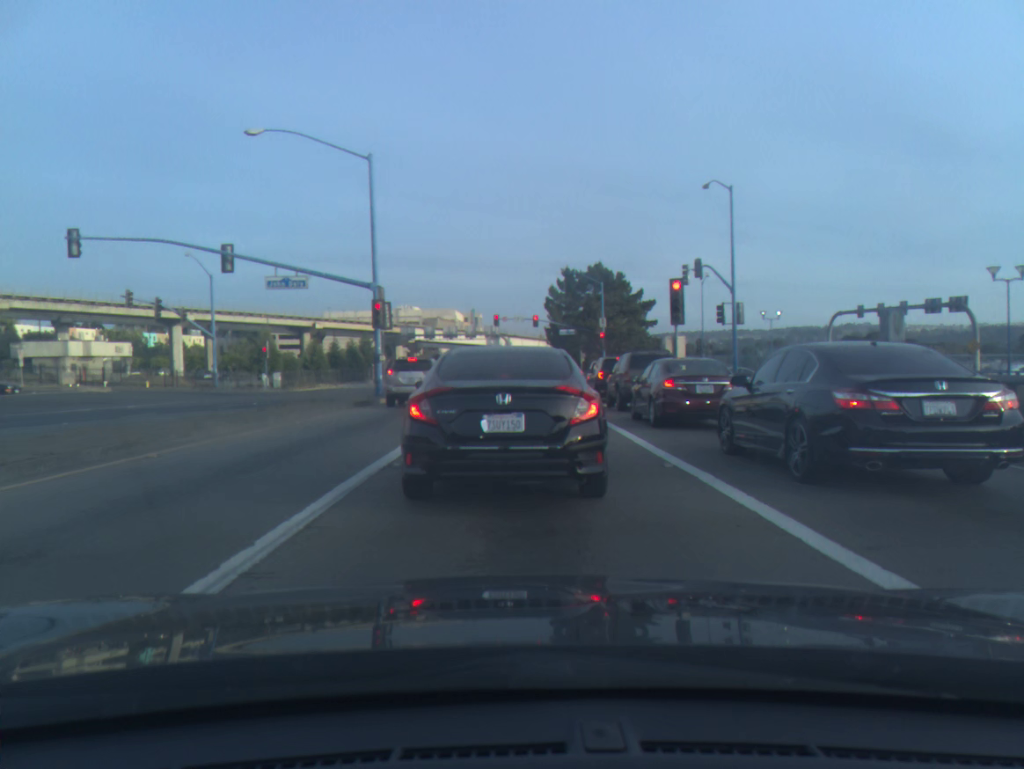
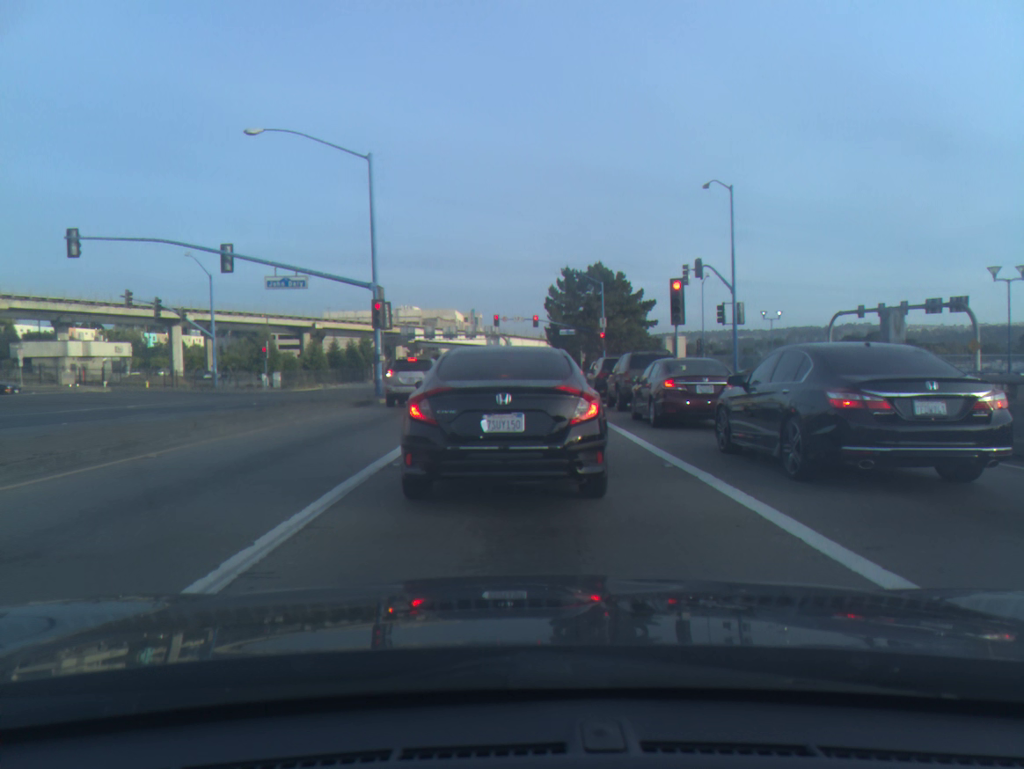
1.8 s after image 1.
(0.0, 0.0) m; 0°
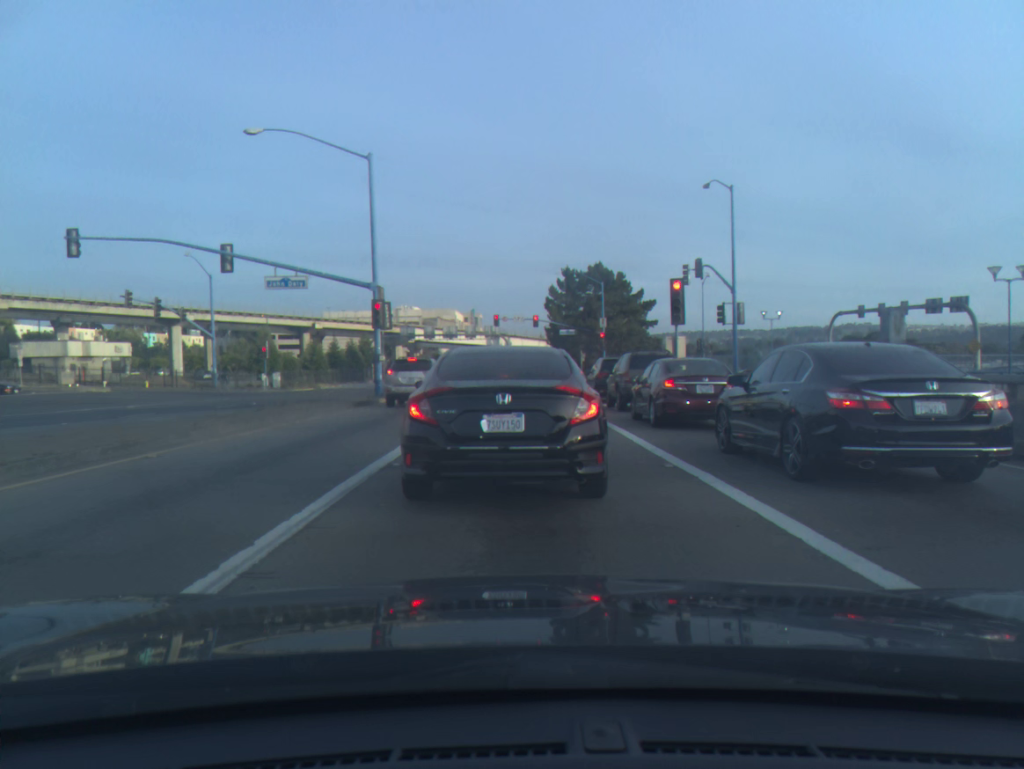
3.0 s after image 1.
(0.0, 0.0) m; 0°
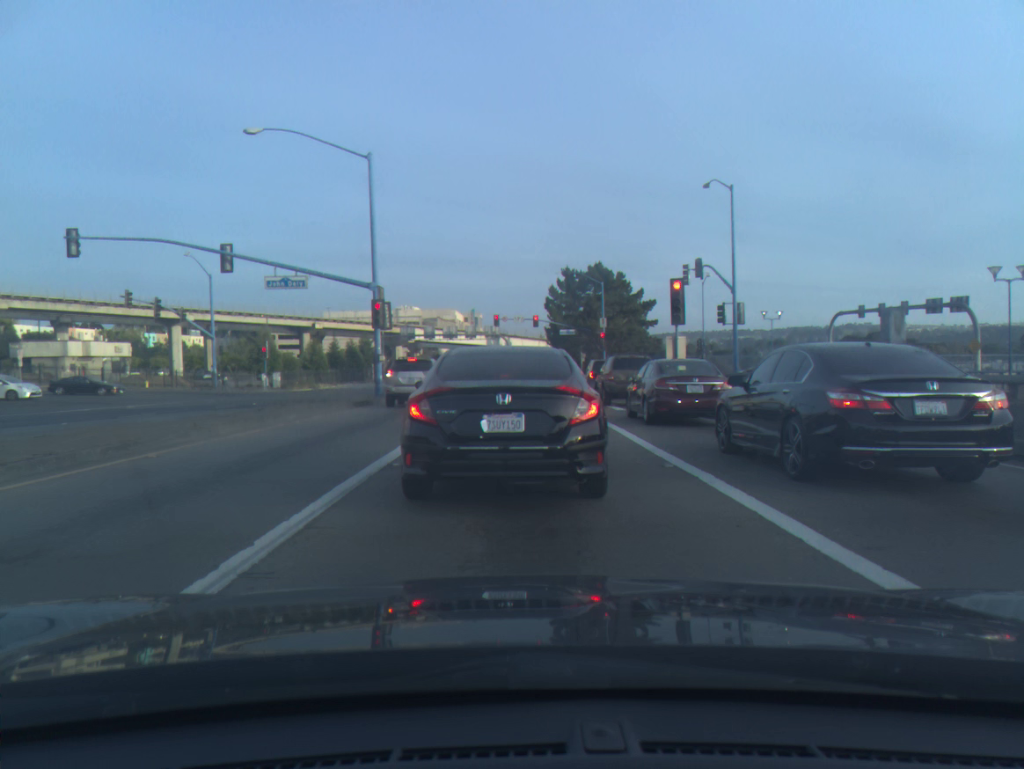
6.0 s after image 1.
(0.0, 0.0) m; 0°
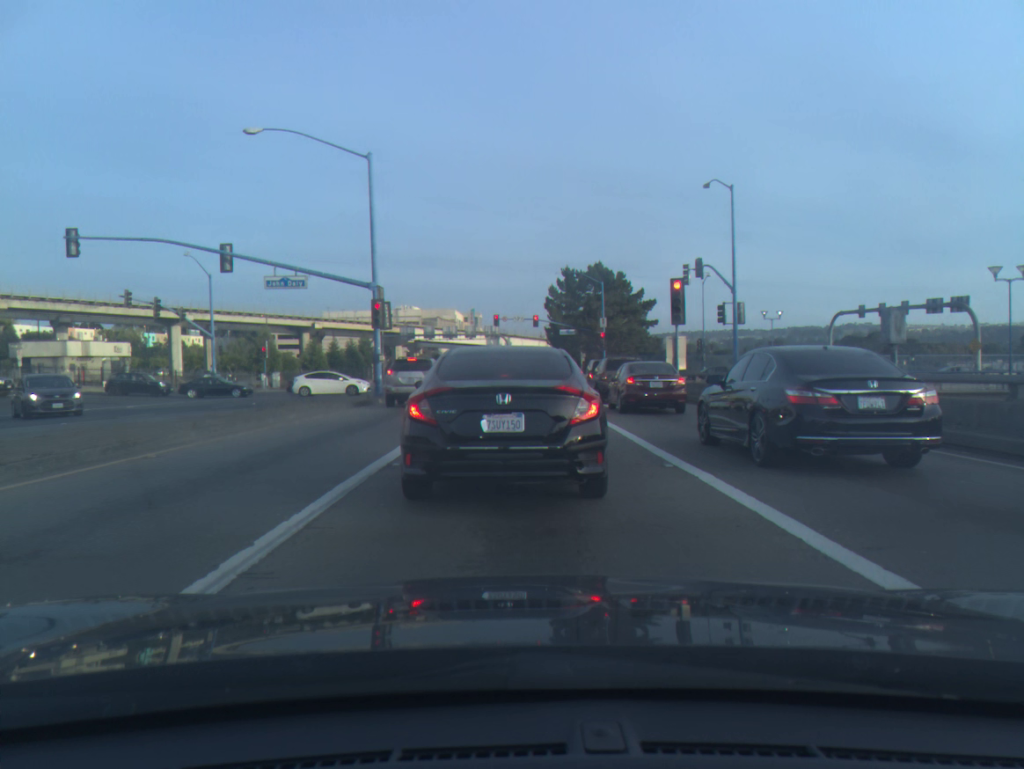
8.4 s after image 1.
(0.0, 0.0) m; 0°
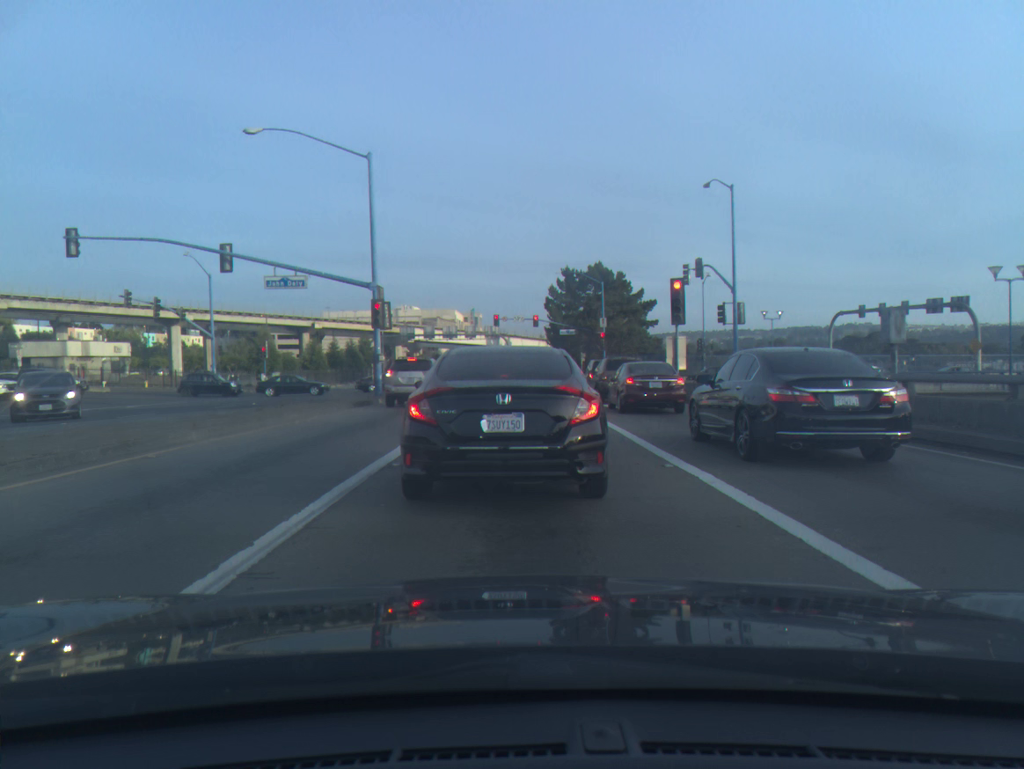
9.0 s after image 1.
(0.0, 0.0) m; 0°
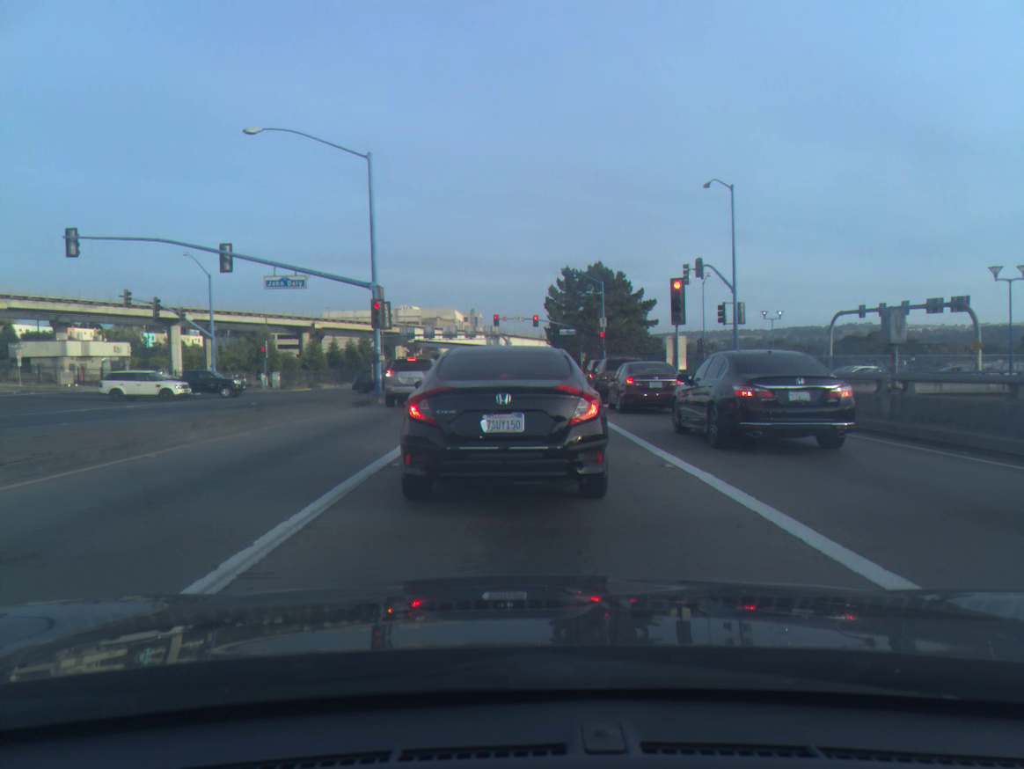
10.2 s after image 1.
(0.0, 0.0) m; 0°
